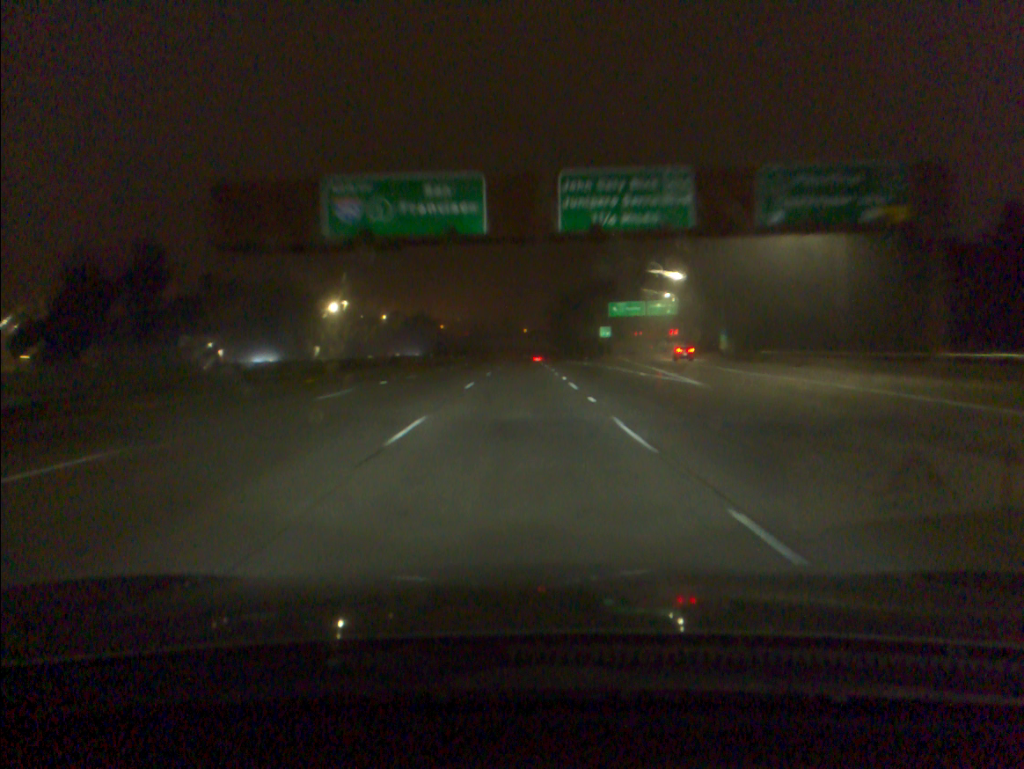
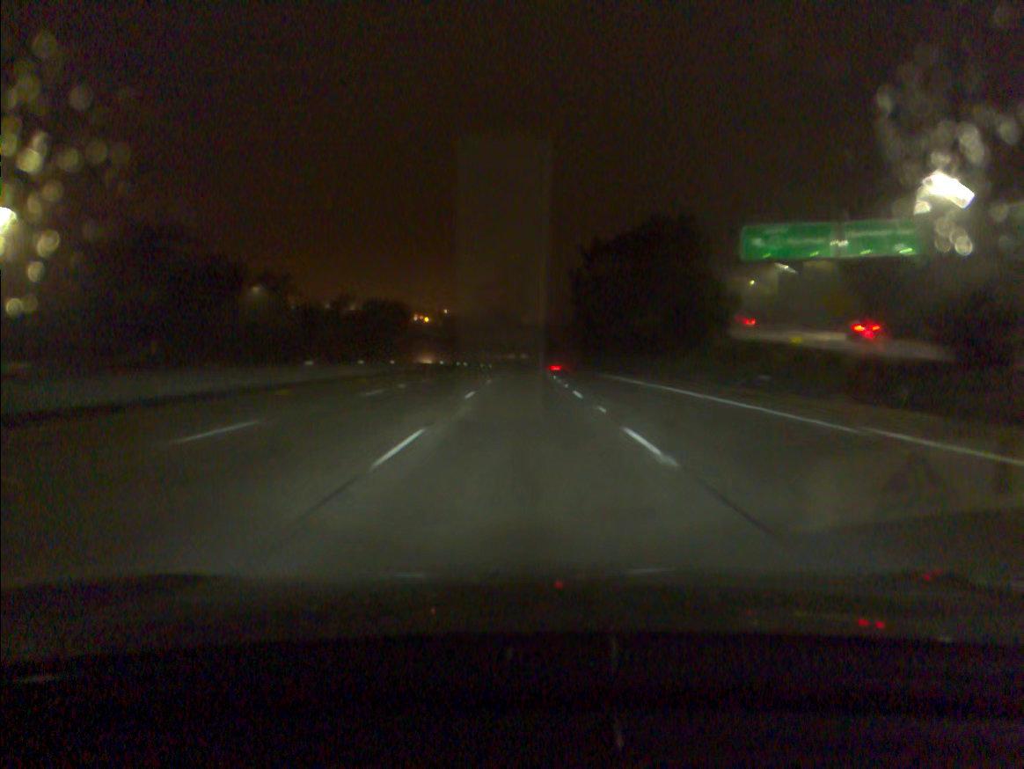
(+0.2, +91.4) m; 0°
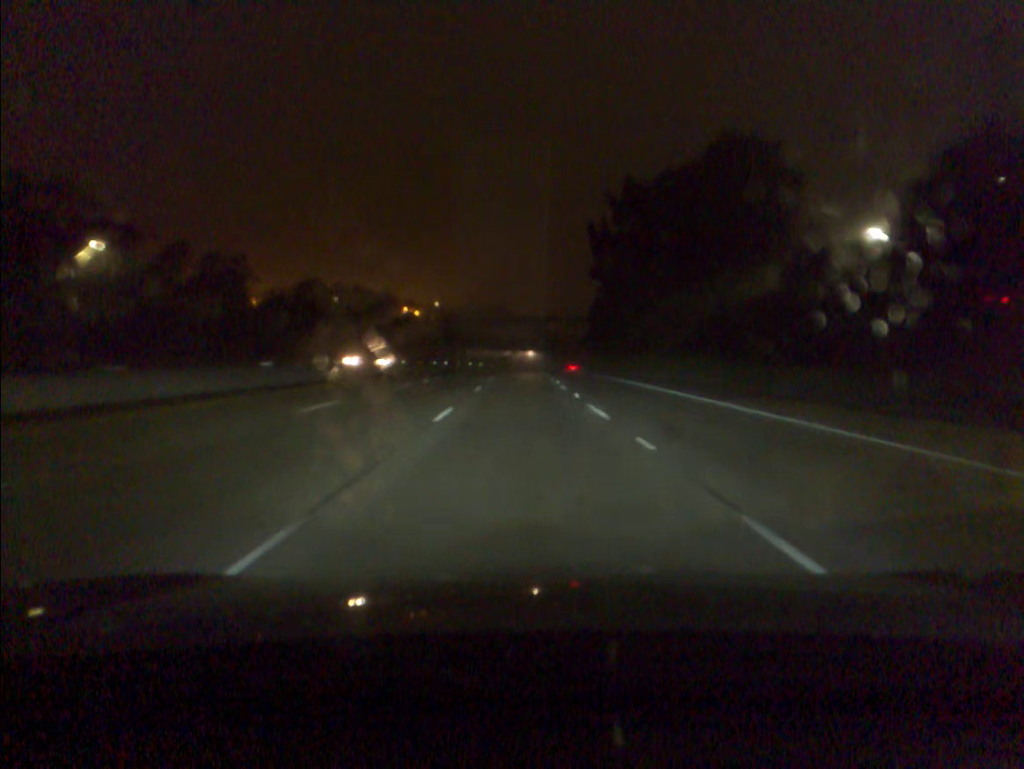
(+0.1, +36.7) m; 0°
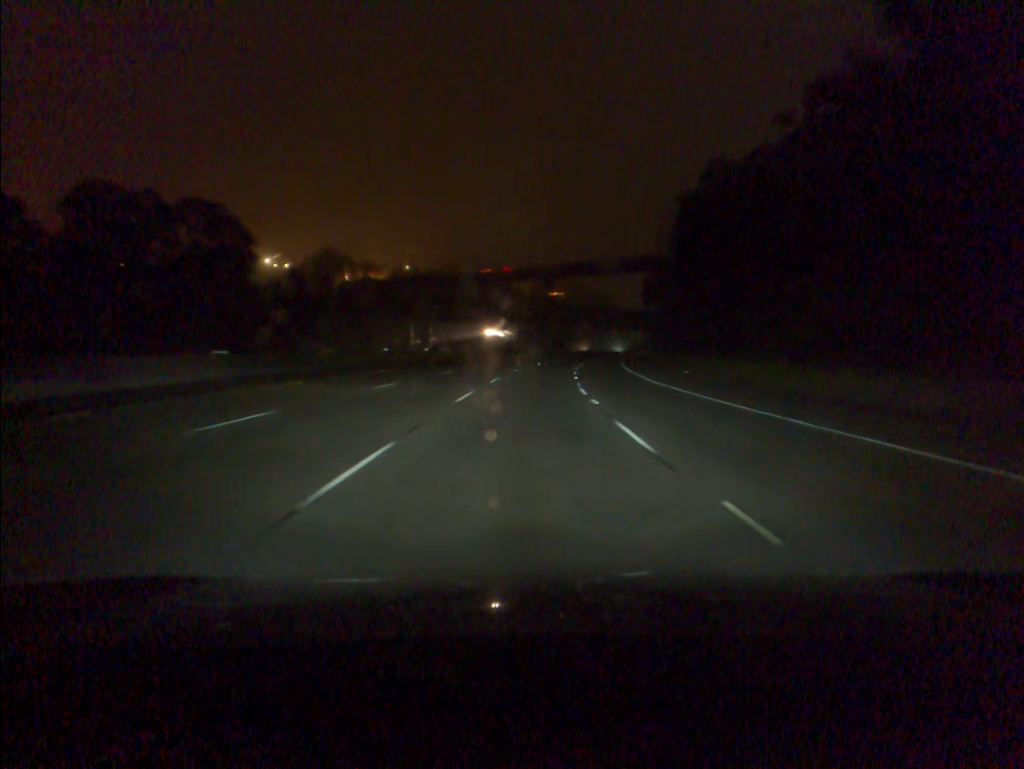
(0.0, +93.4) m; 0°
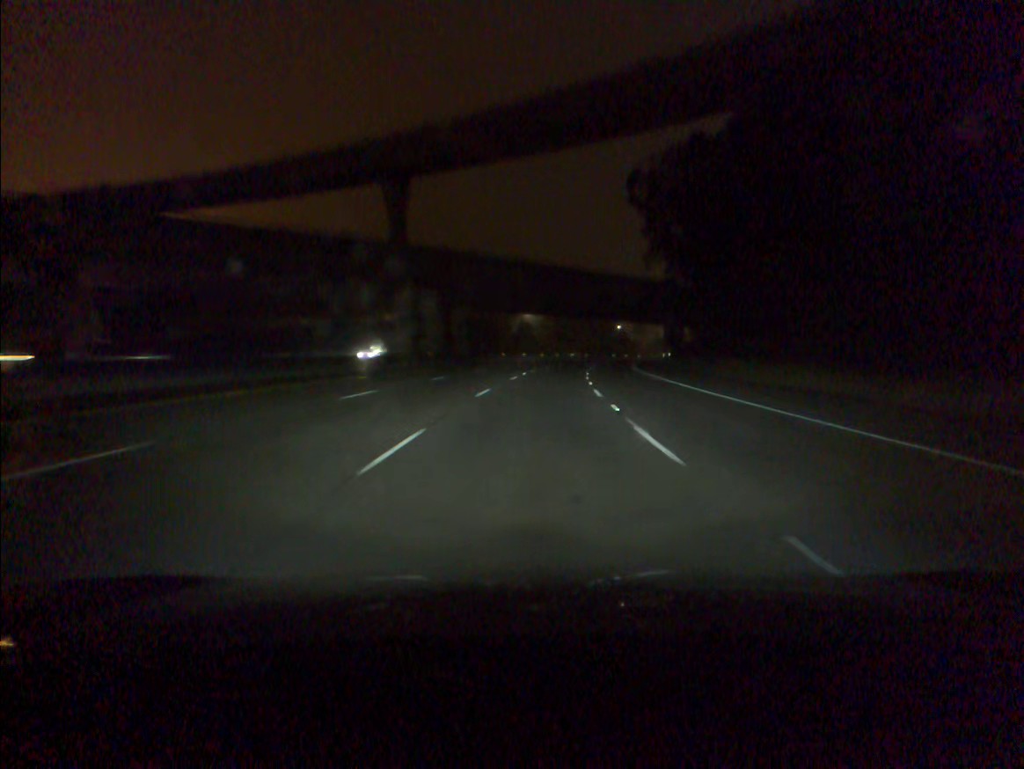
(+5.9, +93.2) m; +8°
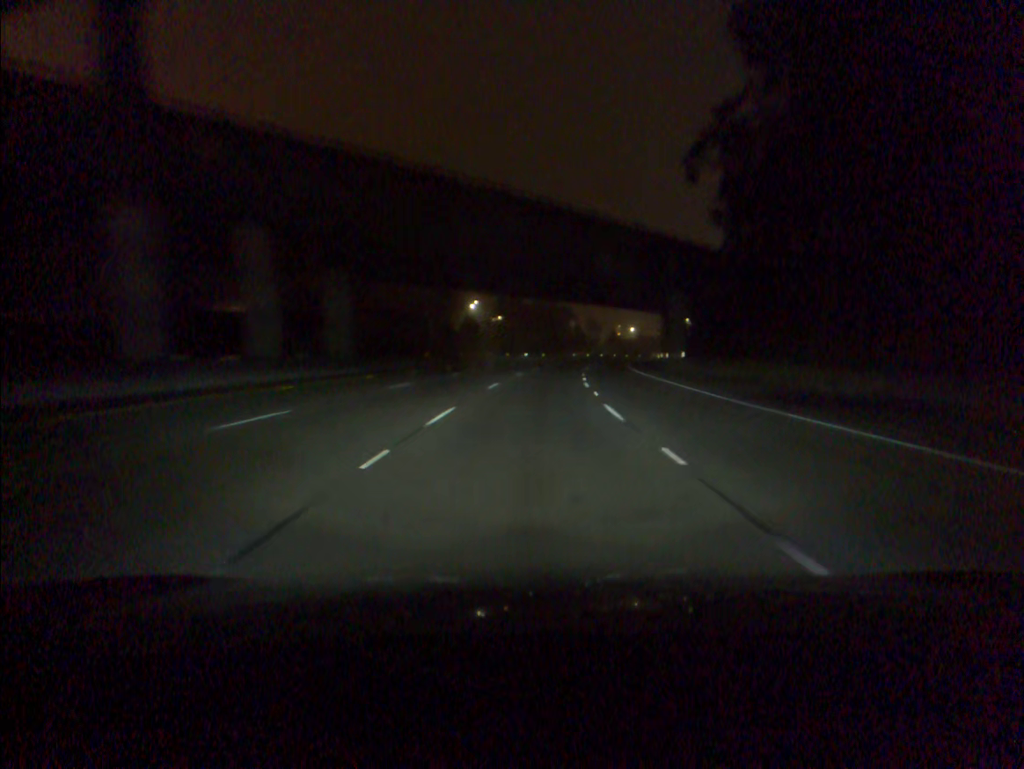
(+1.3, +37.2) m; +4°
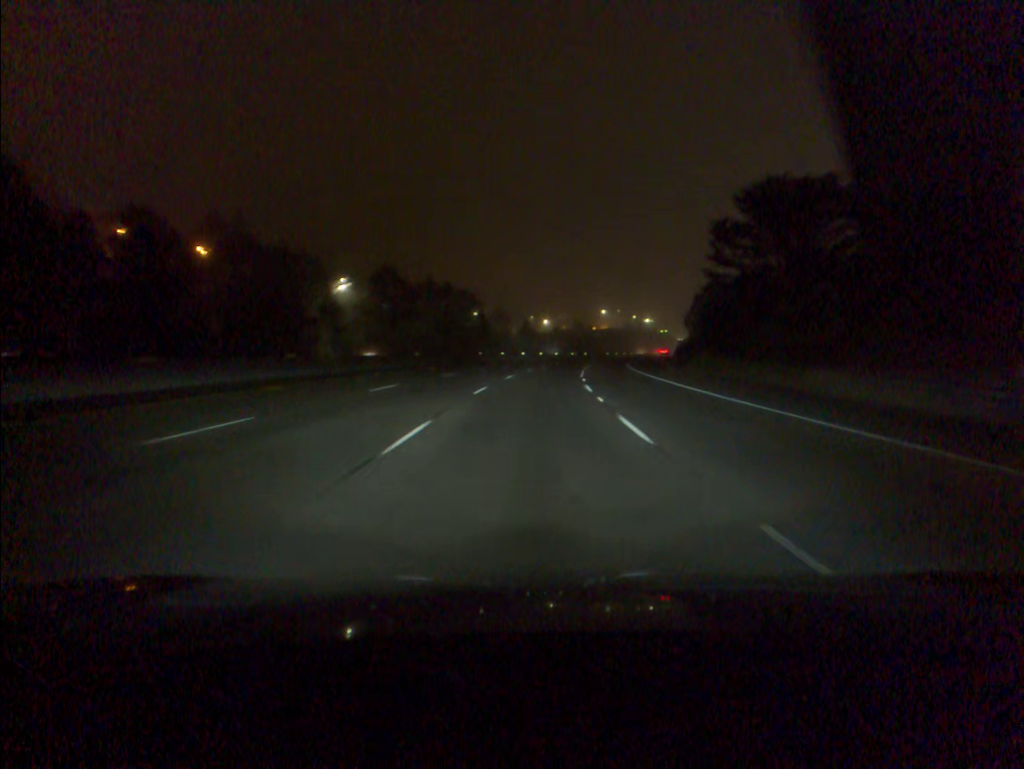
(+4.4, +74.3) m; +7°
